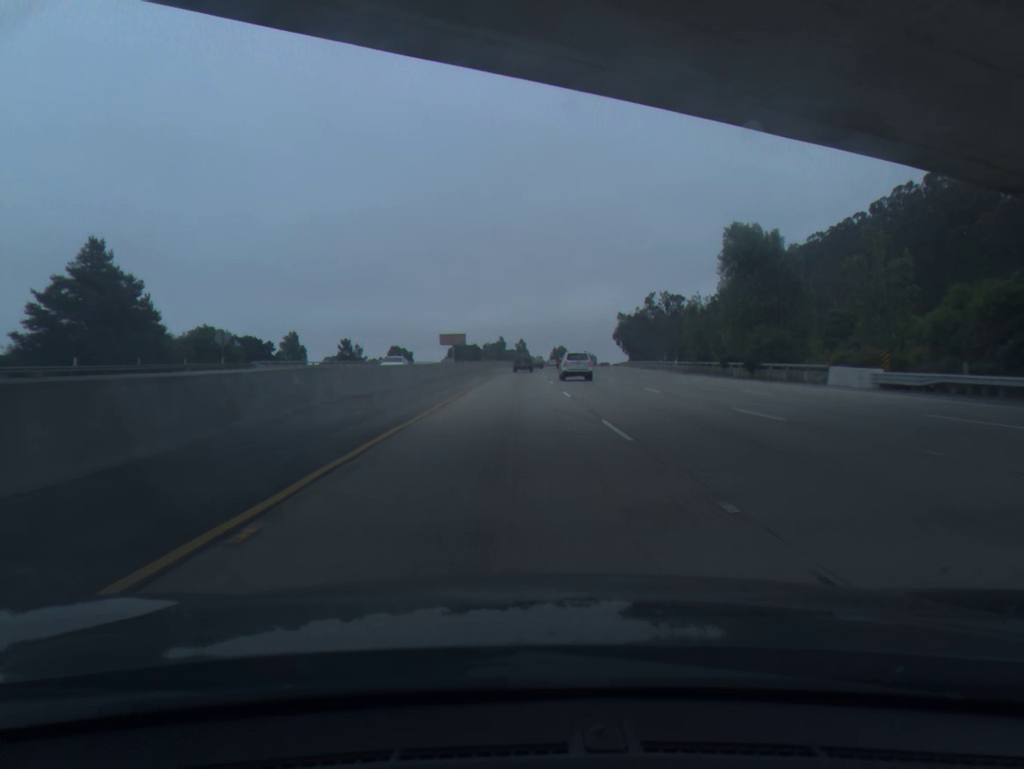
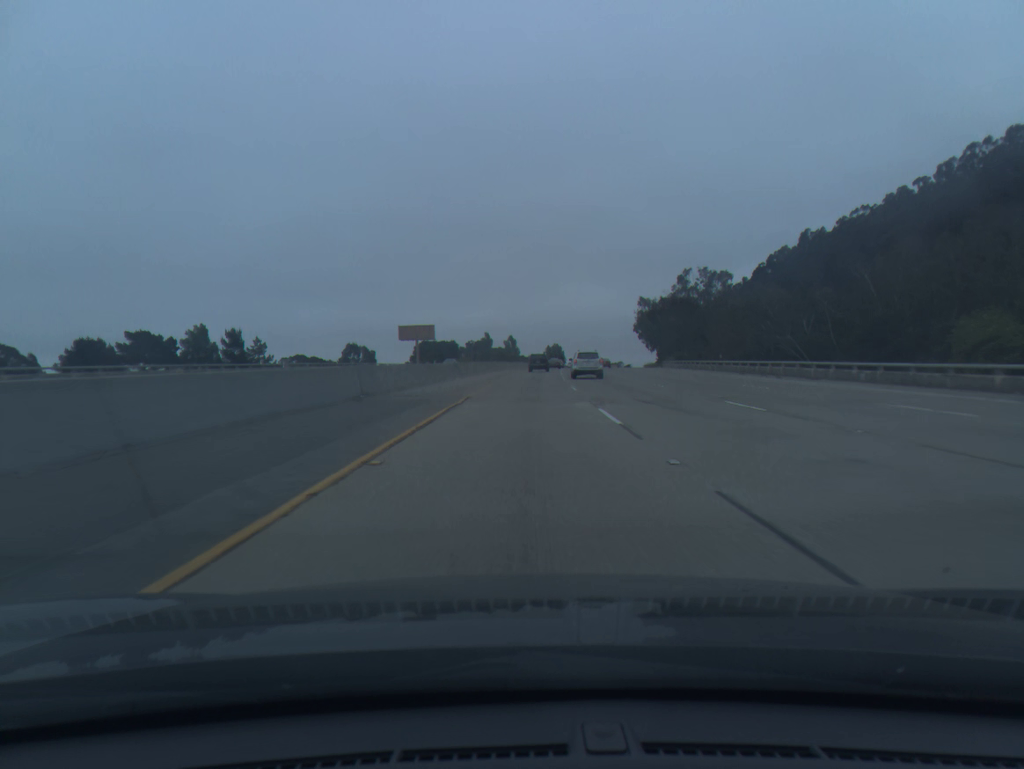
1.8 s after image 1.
(0.0, +54.5) m; +1°
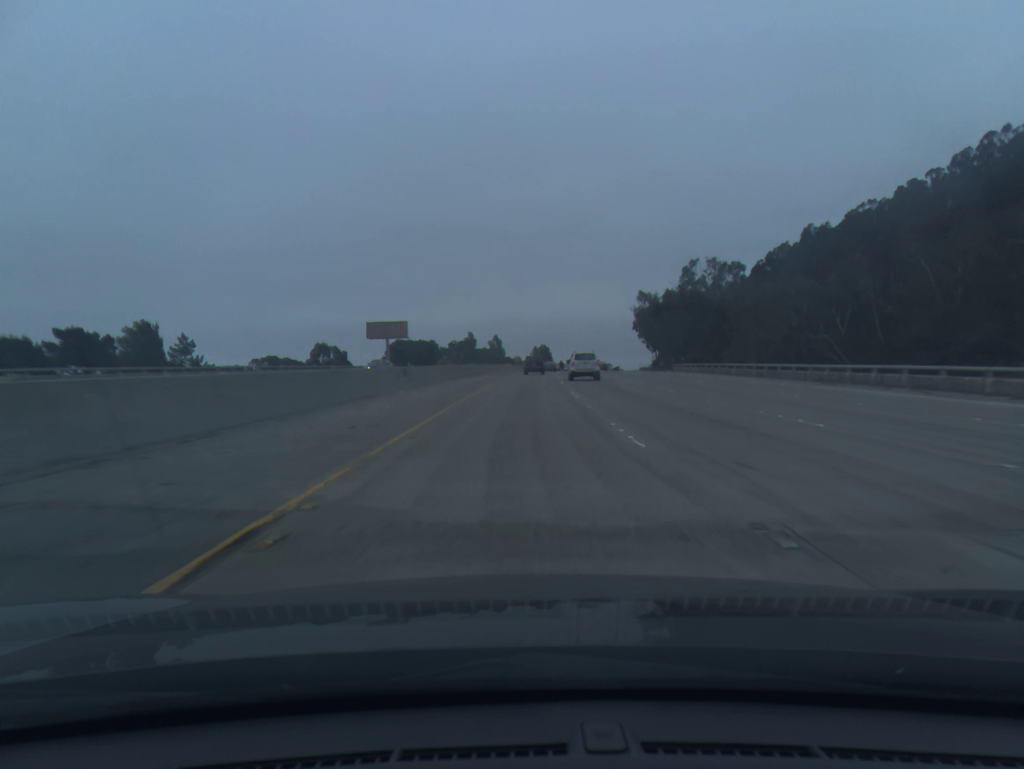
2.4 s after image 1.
(+0.2, +18.3) m; +1°
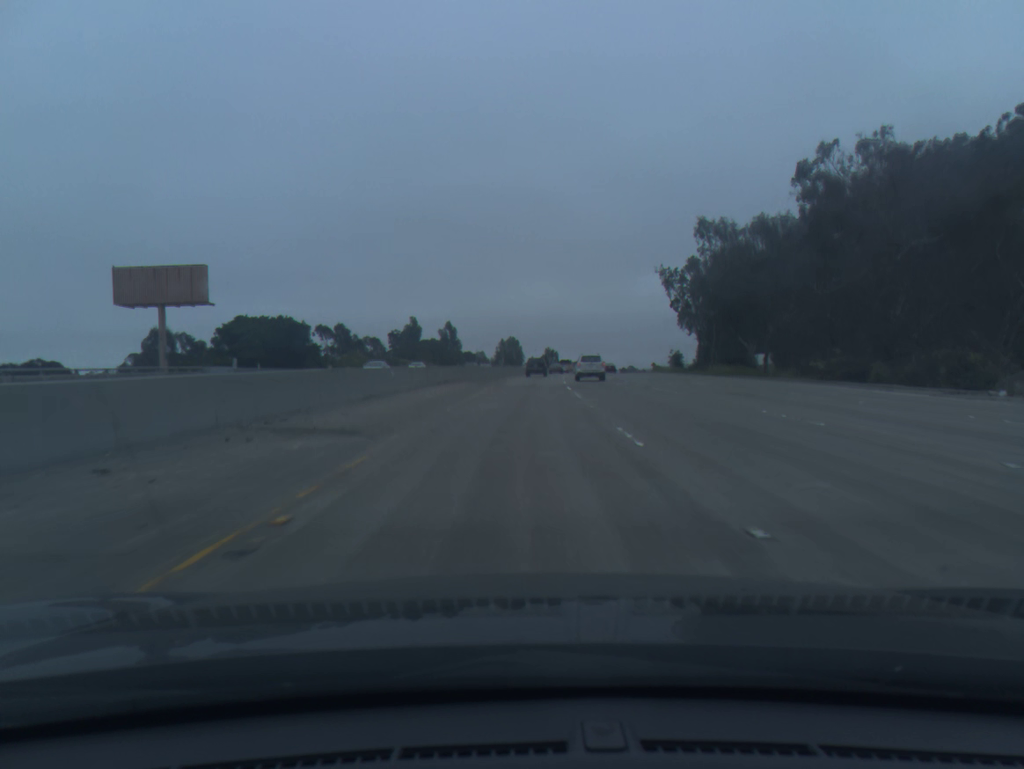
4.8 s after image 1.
(+1.9, +73.2) m; +2°
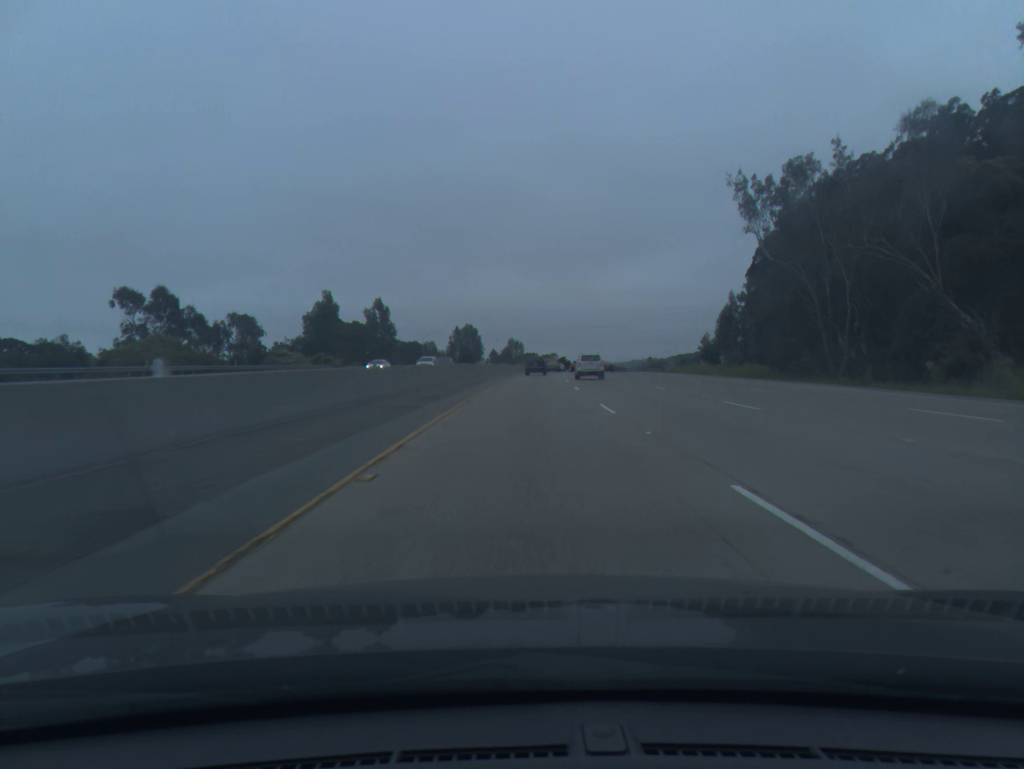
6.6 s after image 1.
(+0.9, +55.0) m; +3°
